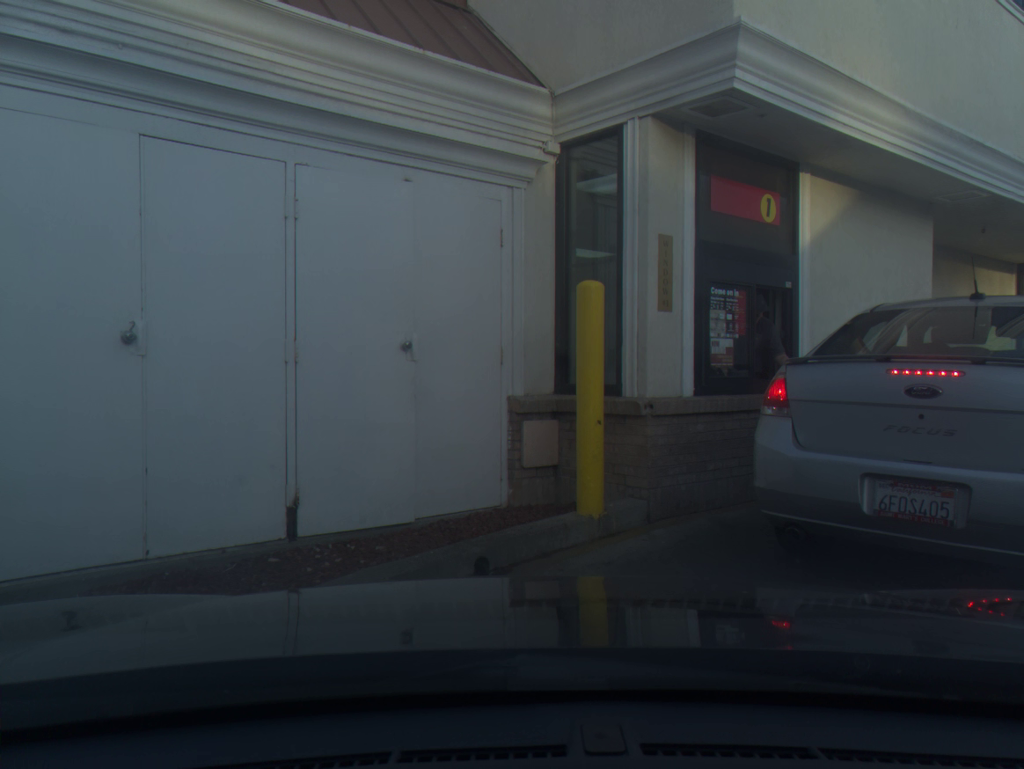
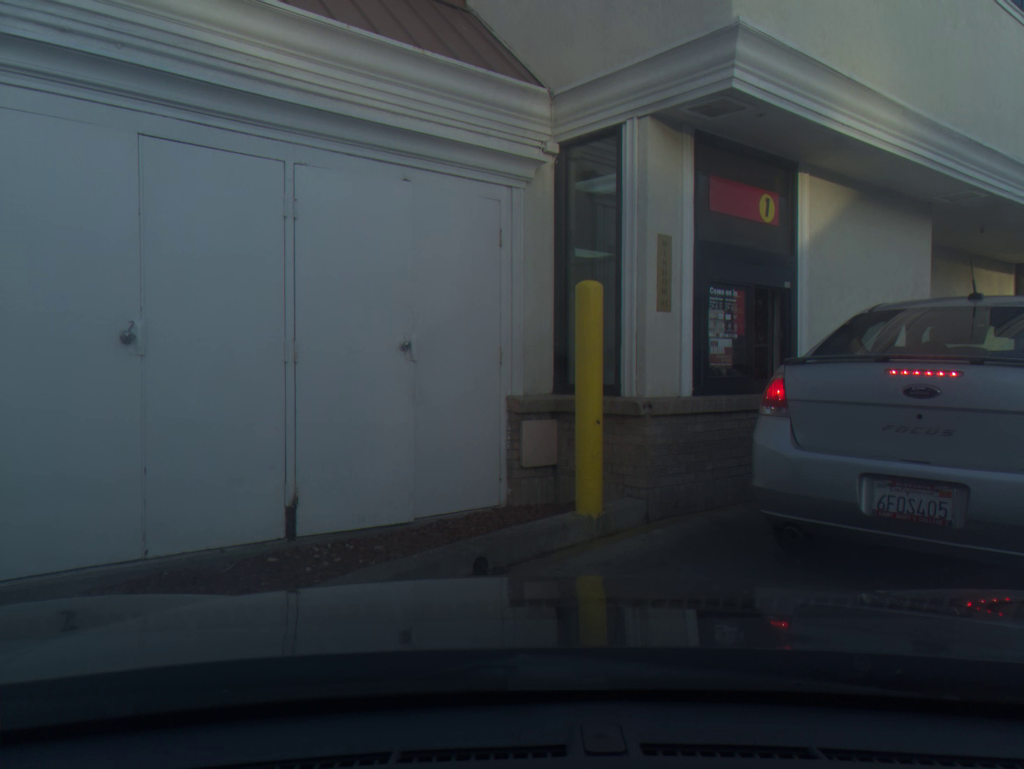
(0.0, 0.0) m; 0°
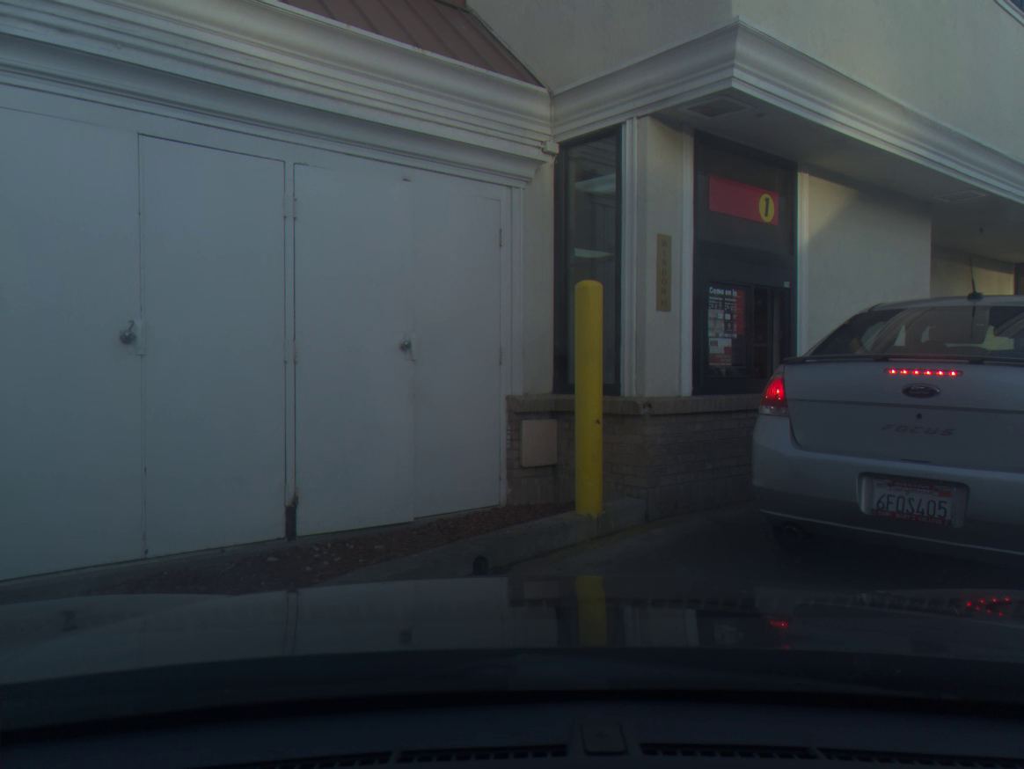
(0.0, 0.0) m; 0°
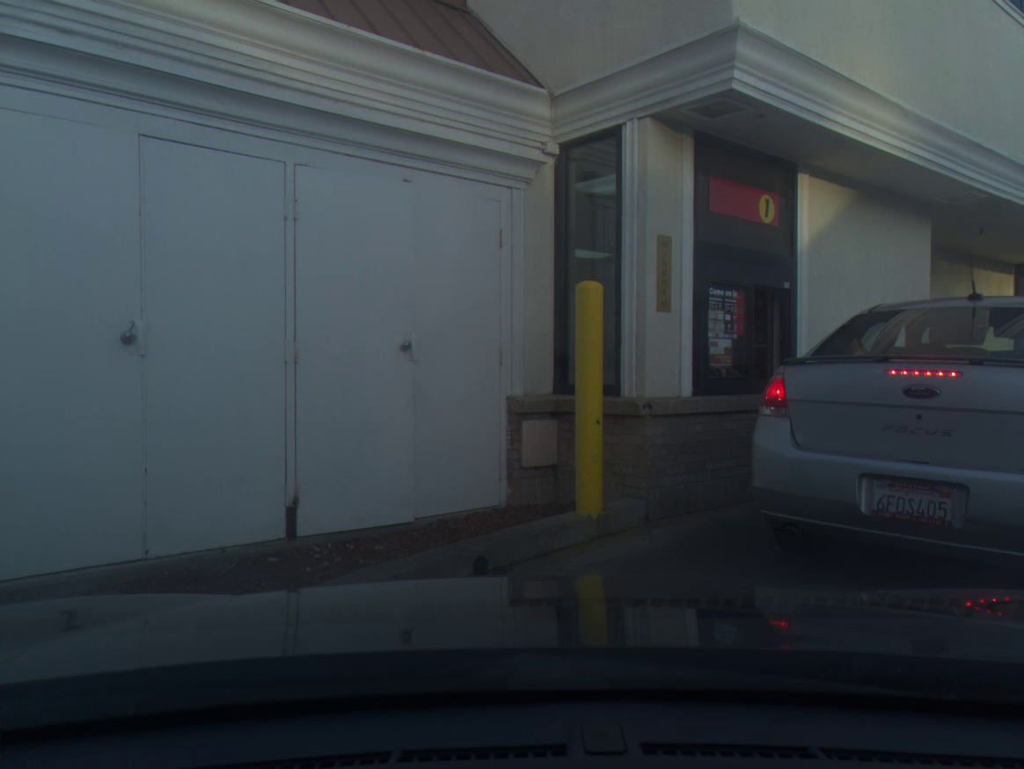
(0.0, 0.0) m; 0°
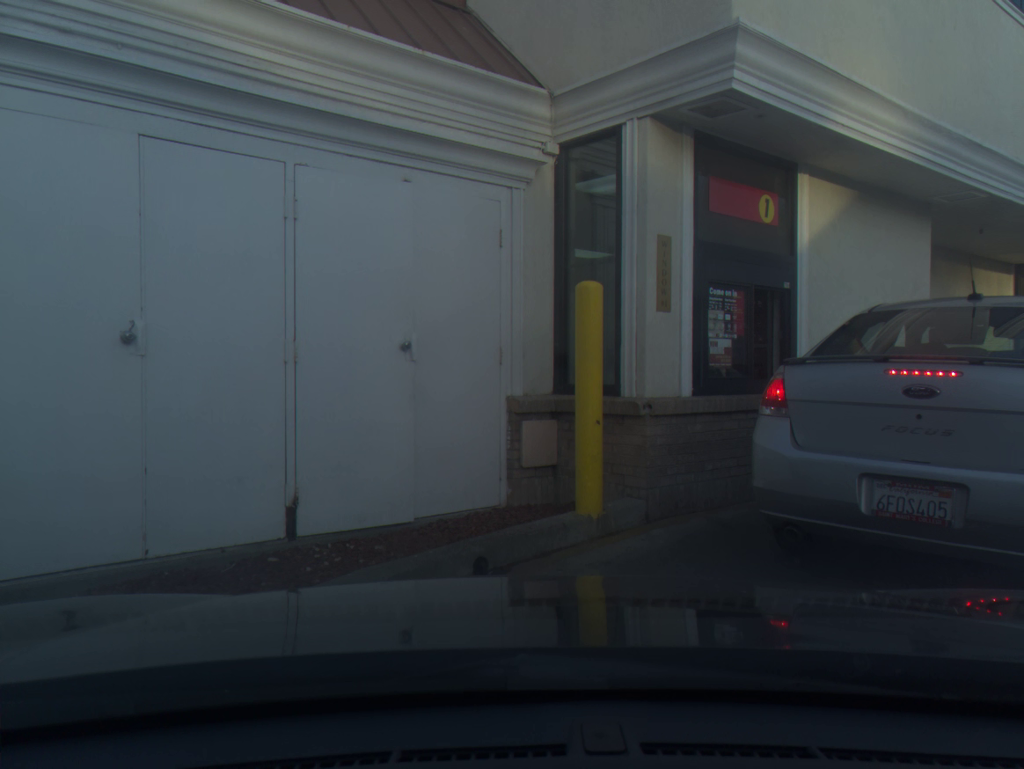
(0.0, 0.0) m; 0°
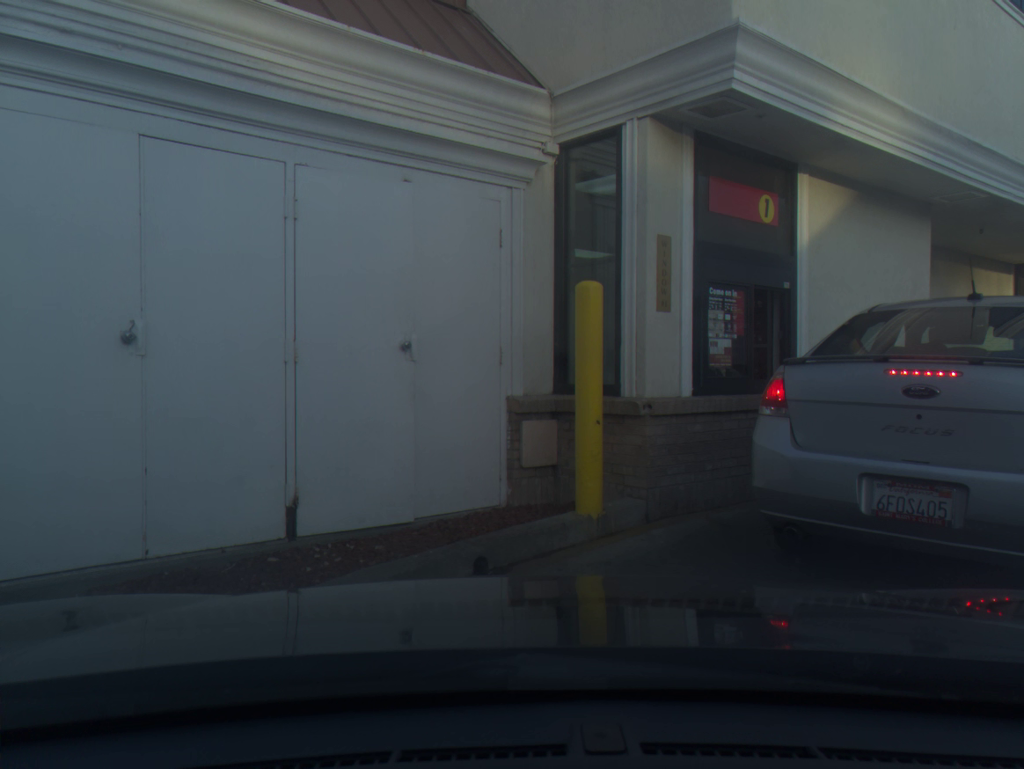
(0.0, 0.0) m; 0°
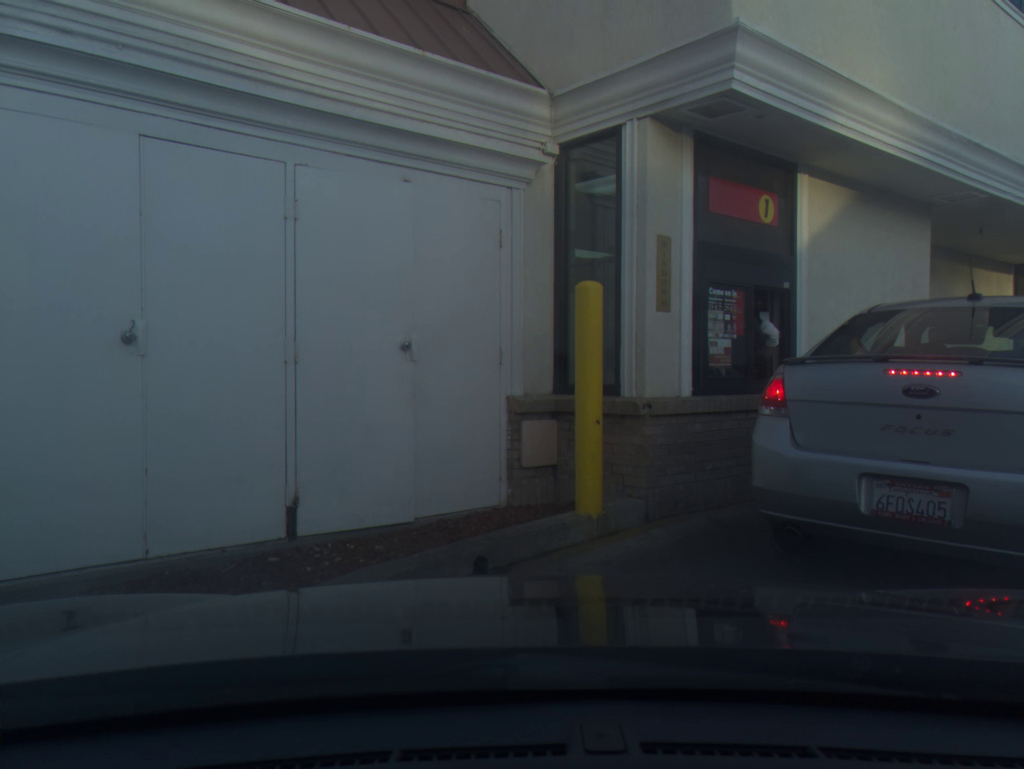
(0.0, 0.0) m; 0°
